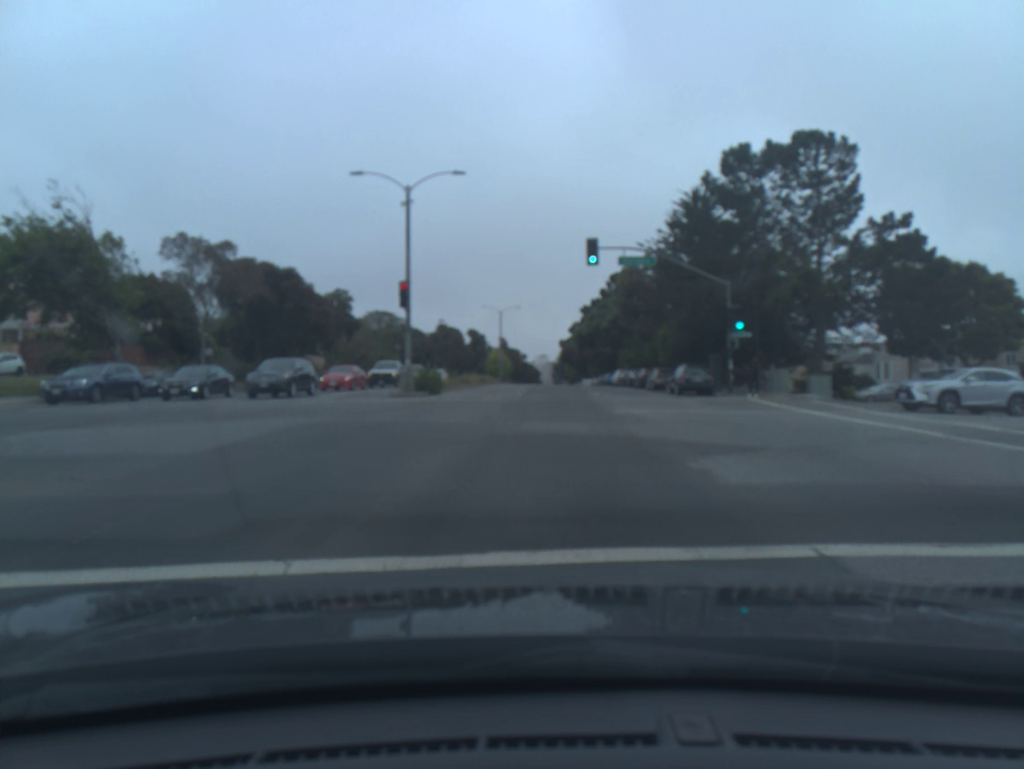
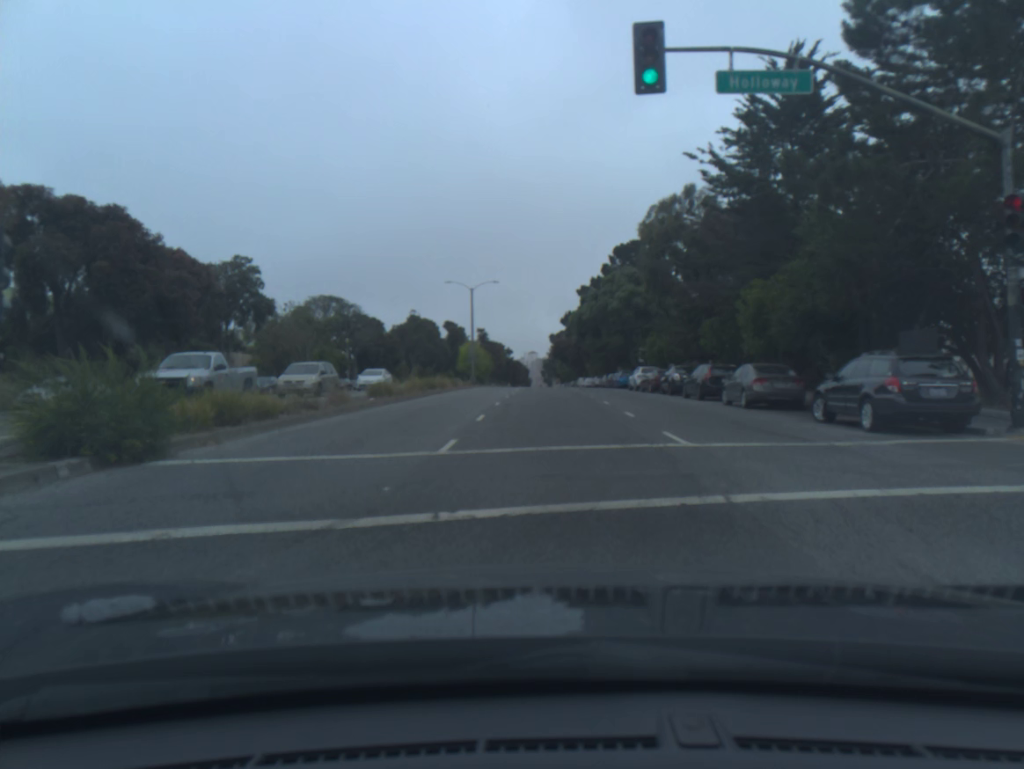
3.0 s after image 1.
(+0.4, +23.3) m; +2°
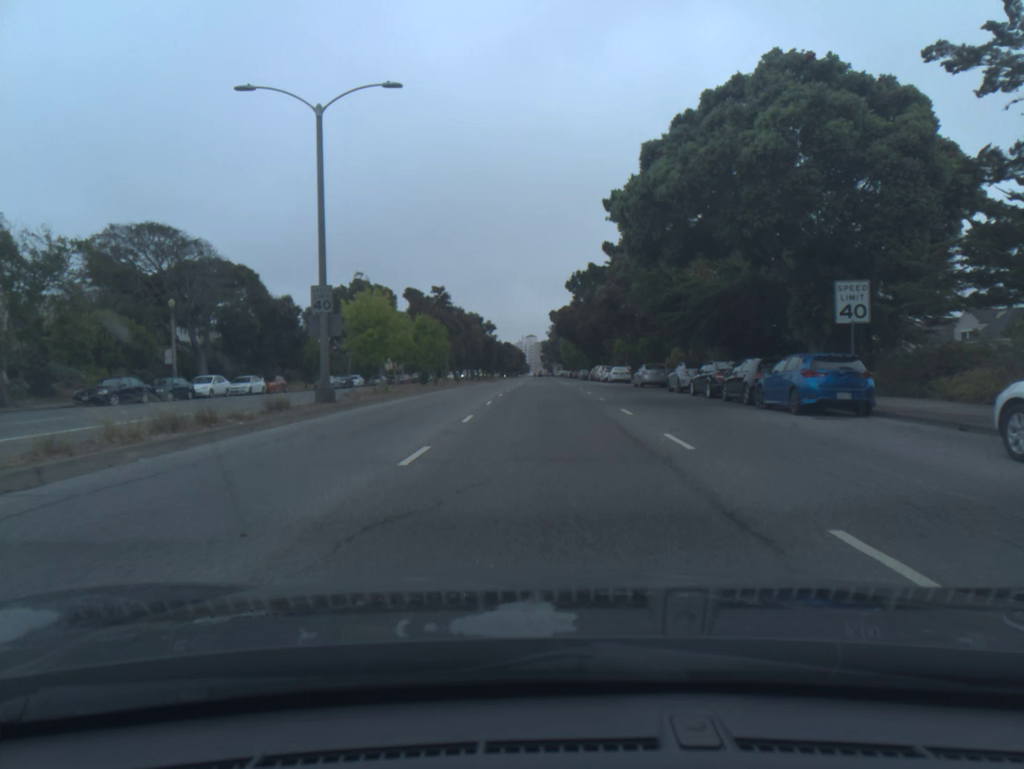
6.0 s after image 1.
(+0.2, +44.0) m; 0°
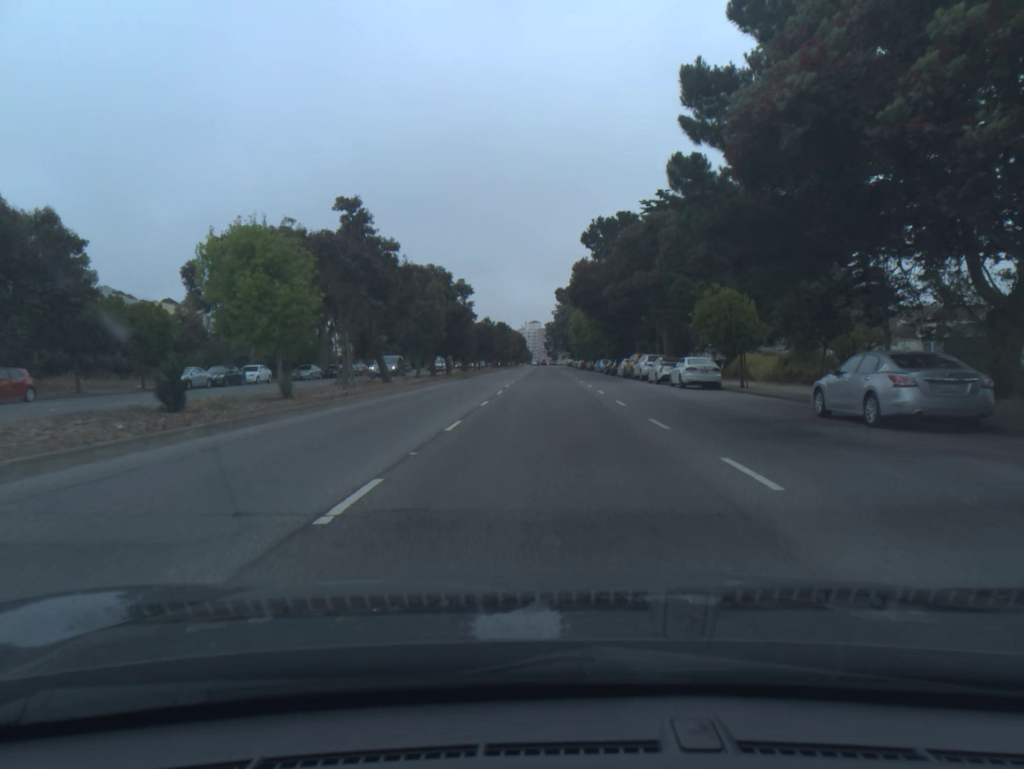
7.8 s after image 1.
(-0.1, +32.8) m; 0°
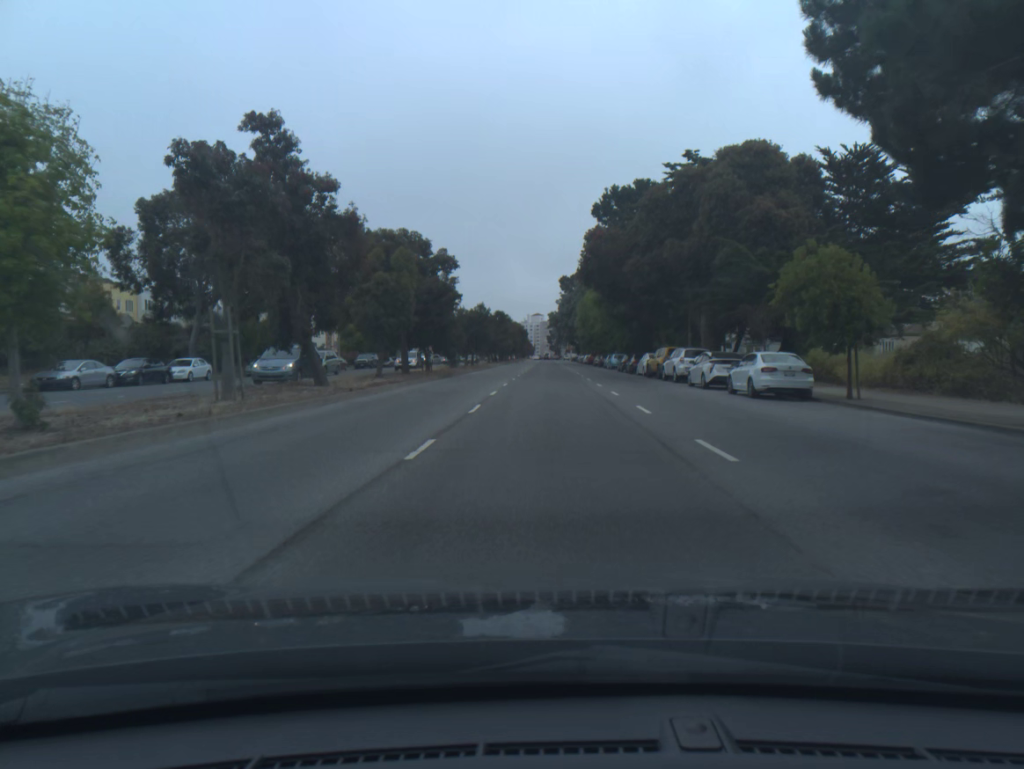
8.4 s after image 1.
(0.0, +11.5) m; 0°
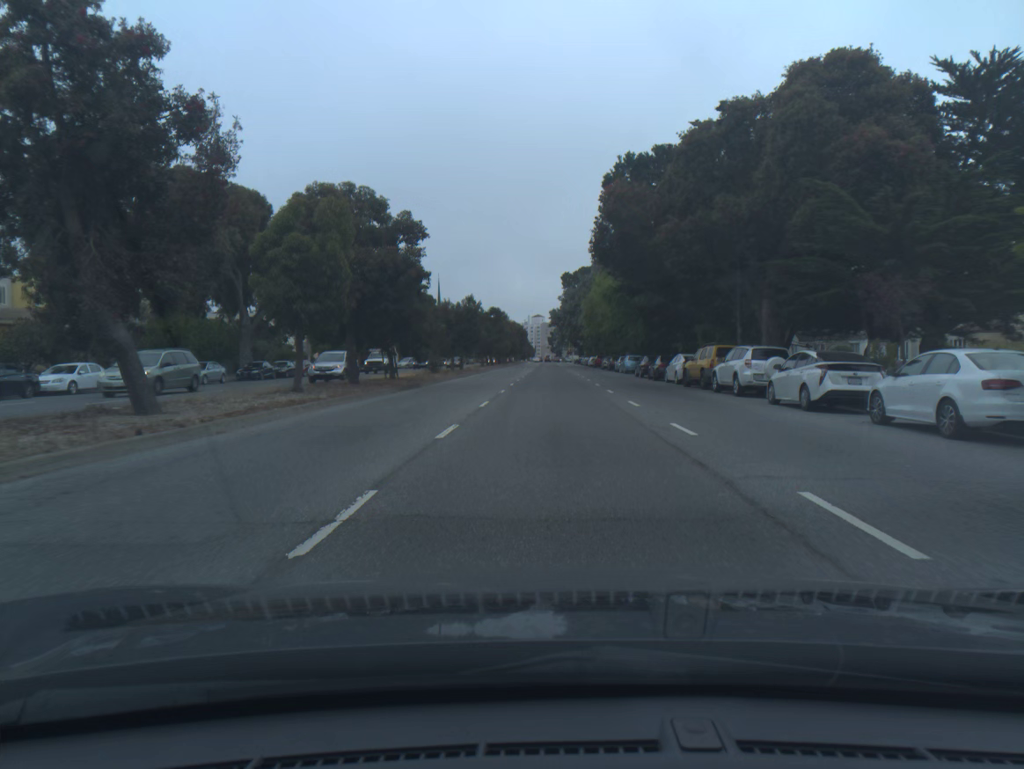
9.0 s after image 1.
(0.0, +11.7) m; 0°
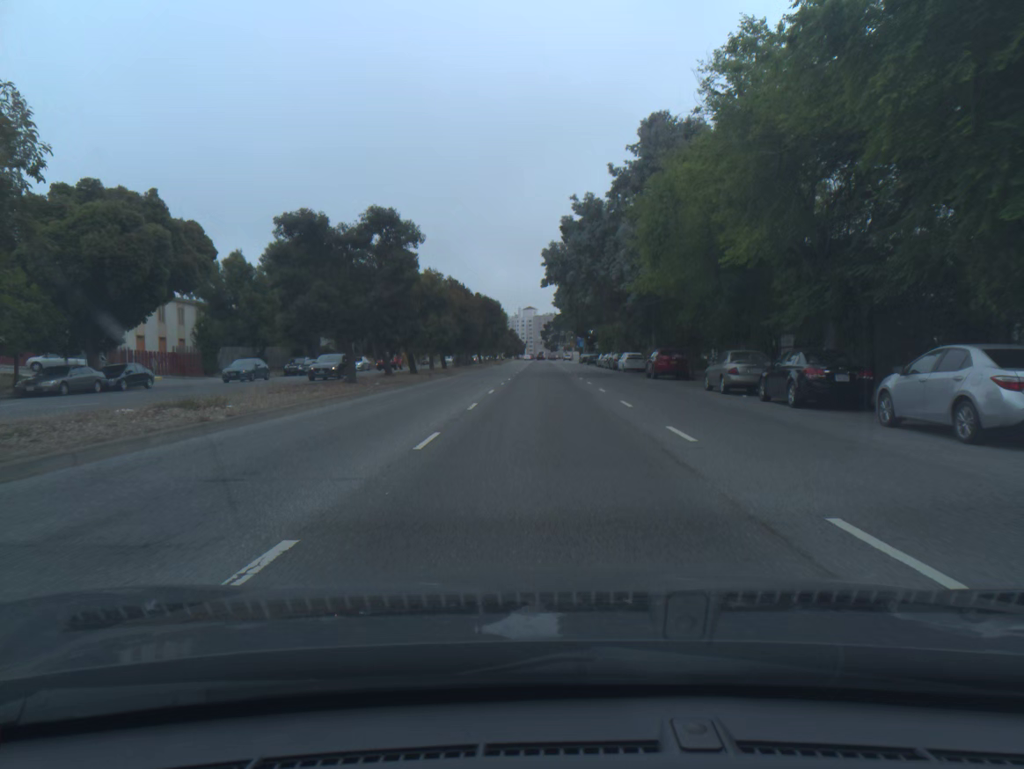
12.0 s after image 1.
(+0.4, +59.0) m; 0°
